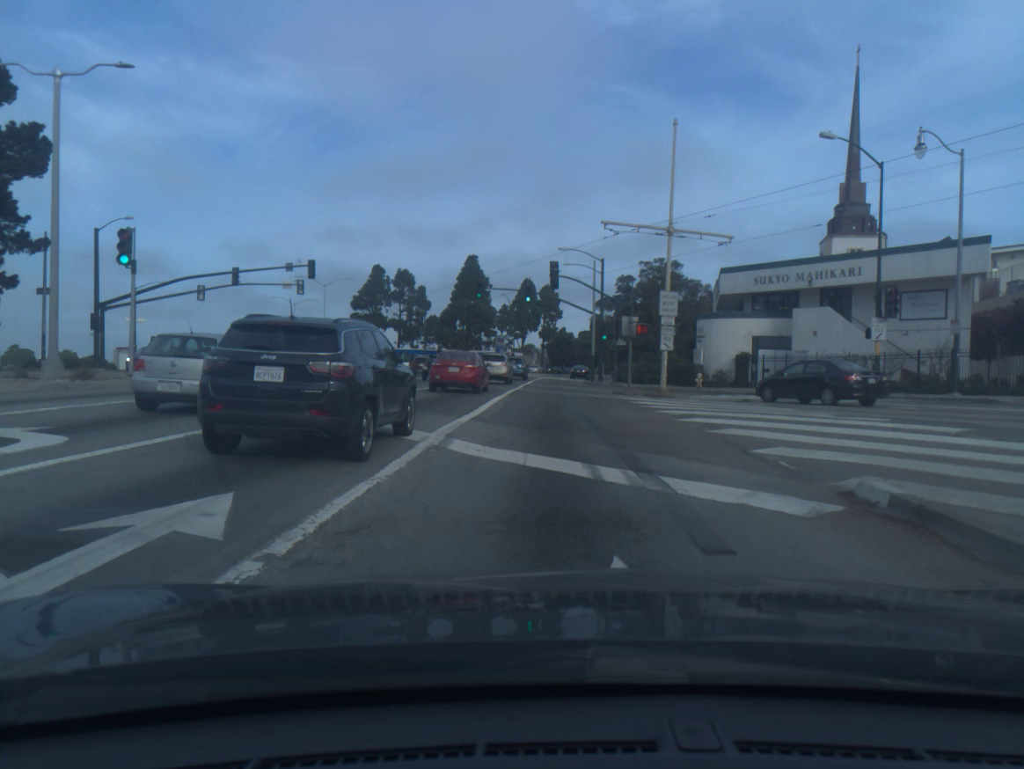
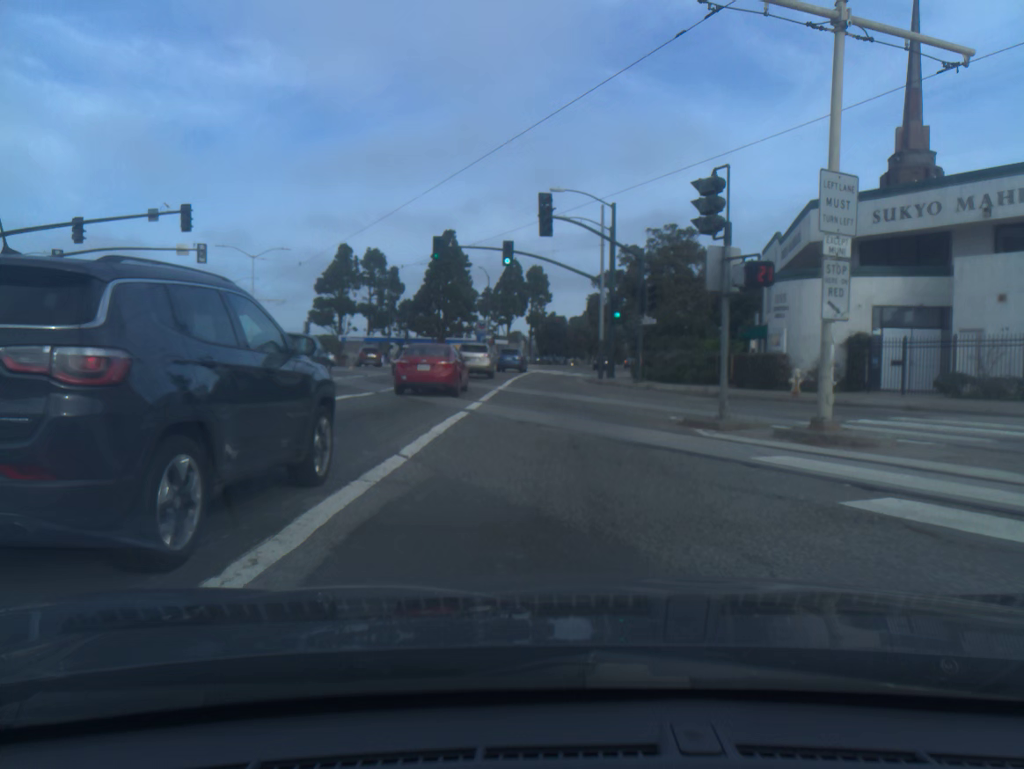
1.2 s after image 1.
(+0.2, +17.3) m; +1°
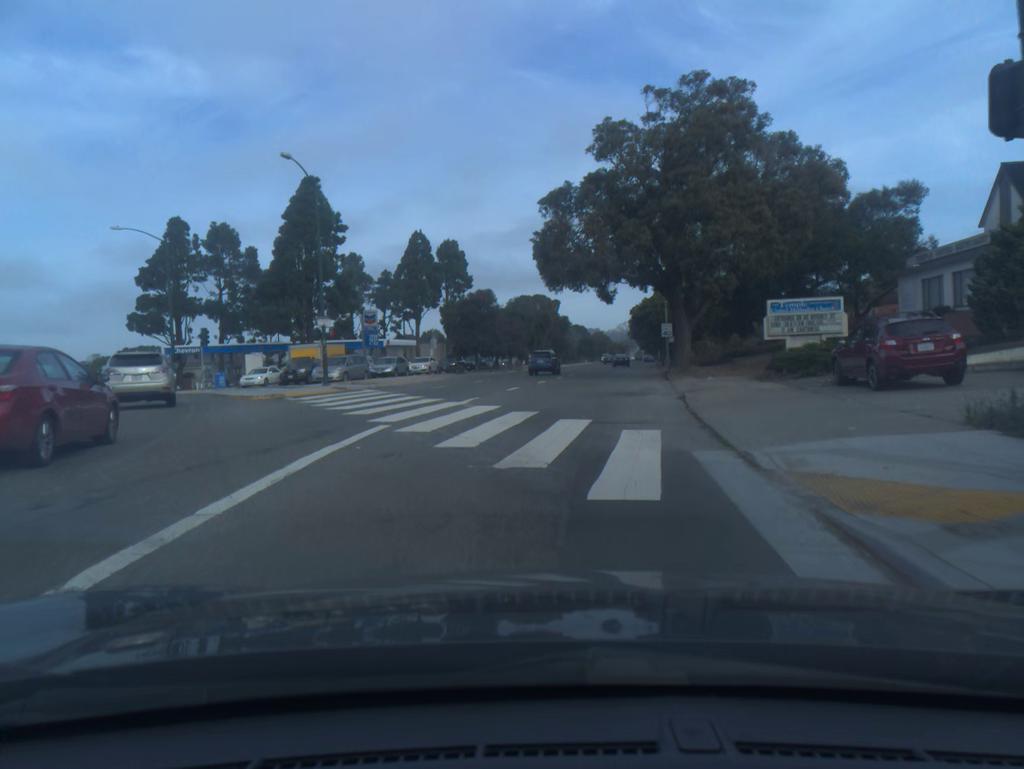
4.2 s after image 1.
(+1.0, +45.5) m; +5°
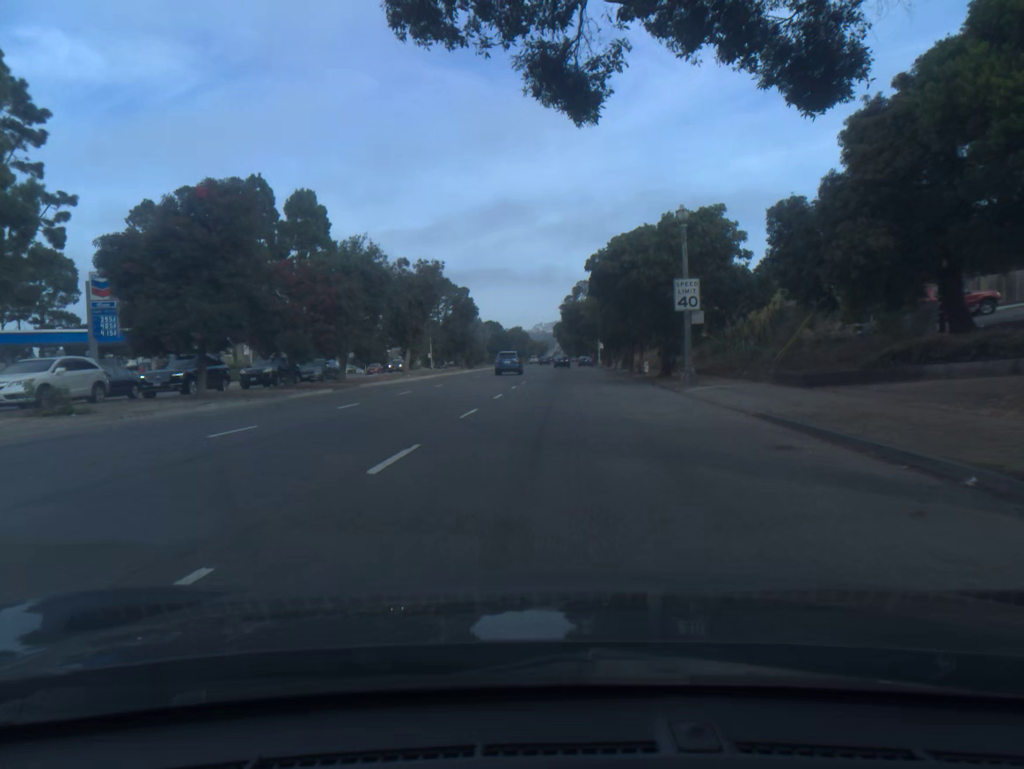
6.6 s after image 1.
(+2.4, +40.8) m; +6°
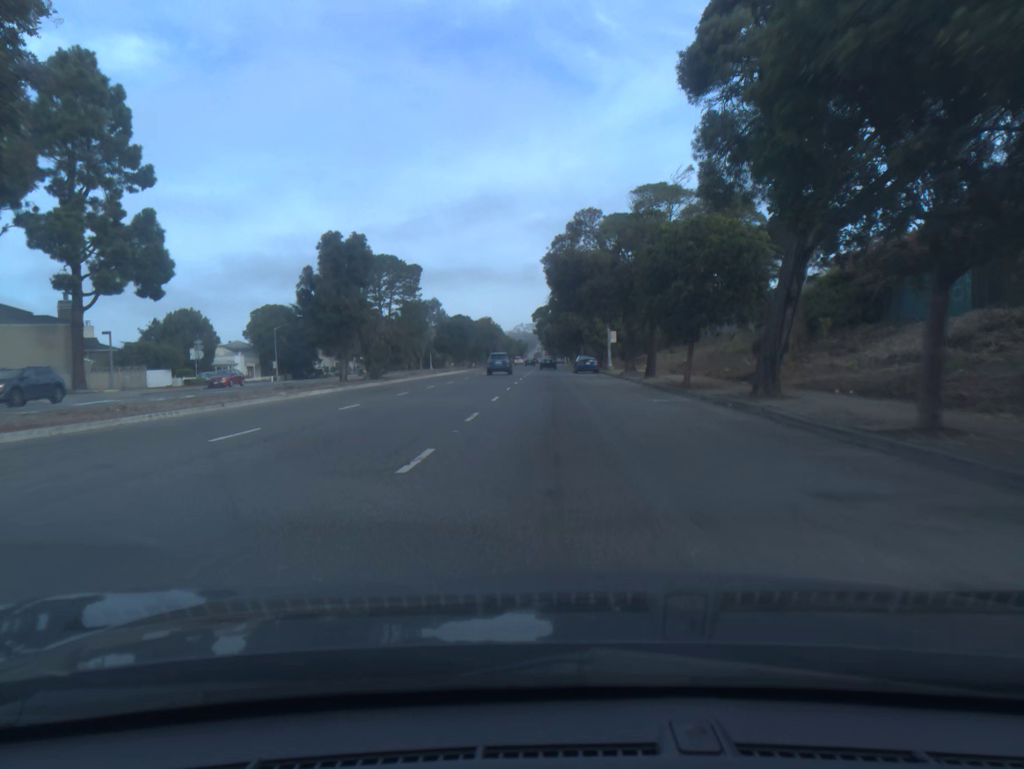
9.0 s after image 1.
(+0.8, +44.3) m; +1°
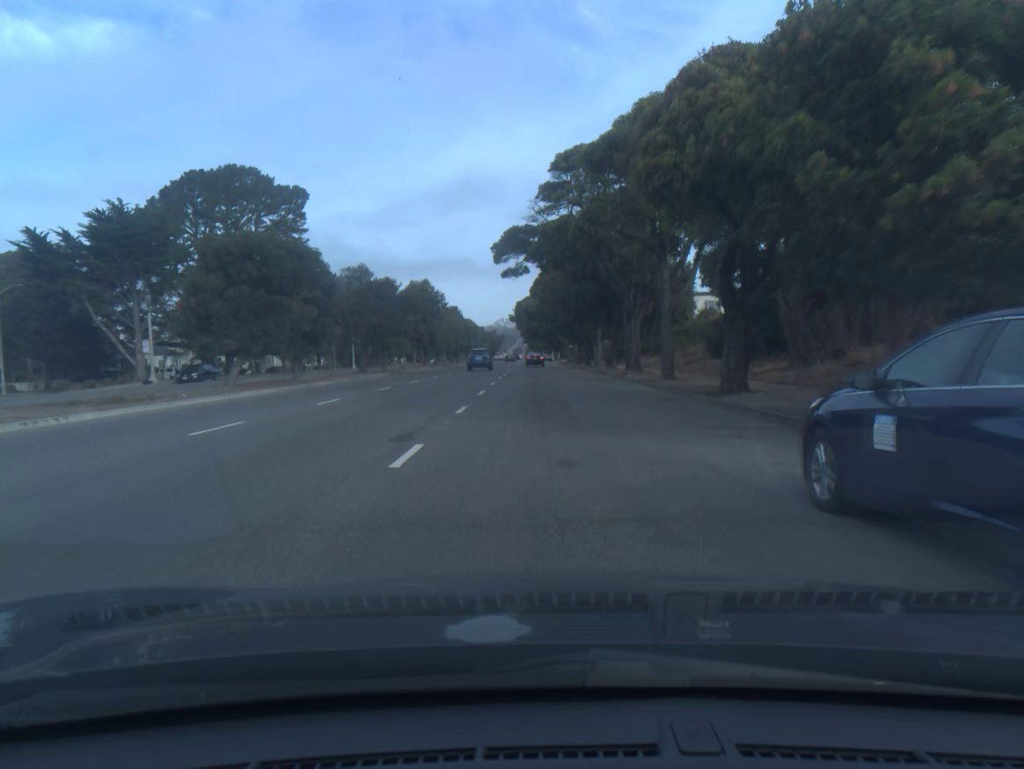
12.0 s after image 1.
(+0.3, +58.6) m; +1°
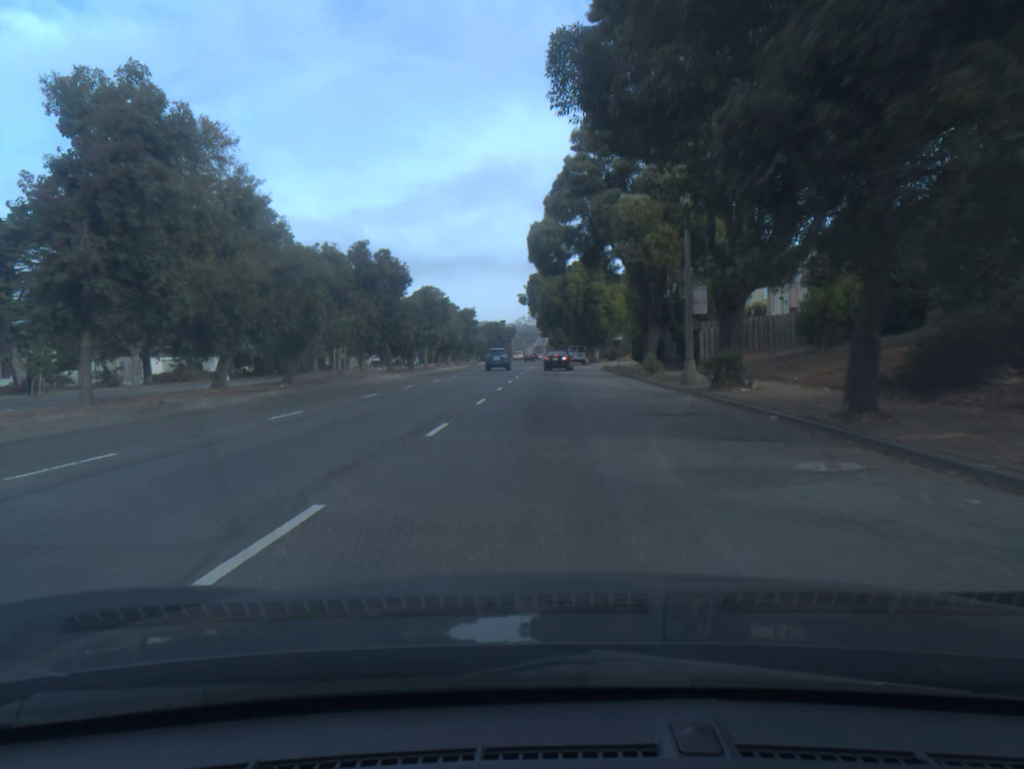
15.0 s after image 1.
(-0.5, +56.0) m; -1°
